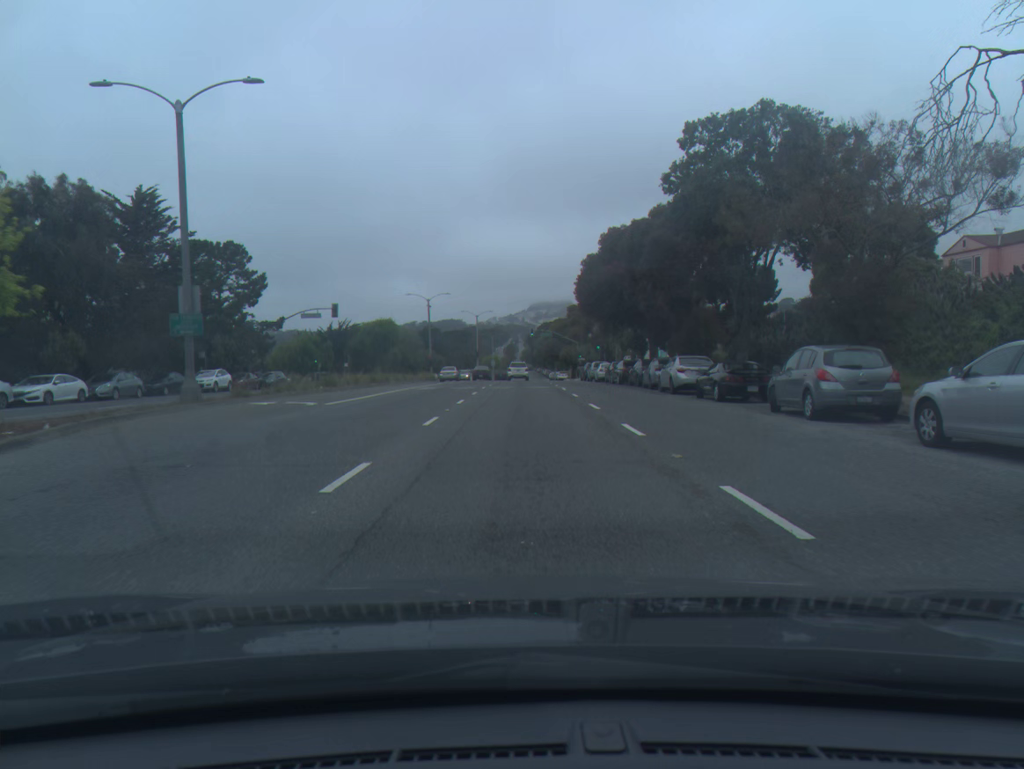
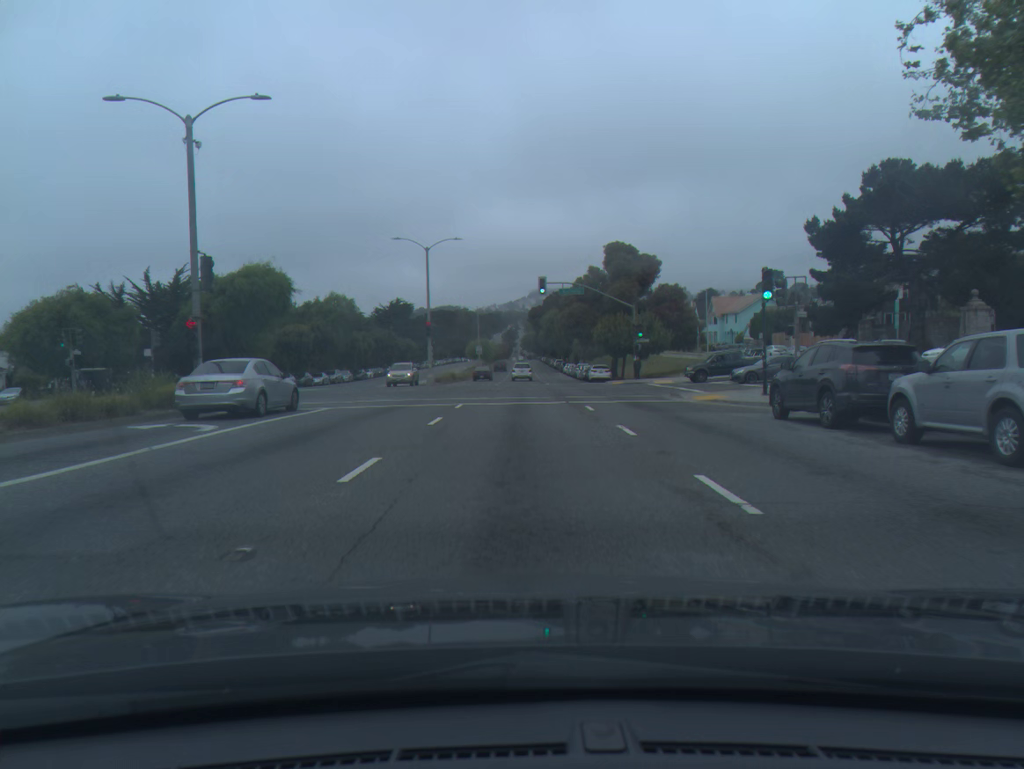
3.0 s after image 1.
(+0.1, +57.3) m; 0°
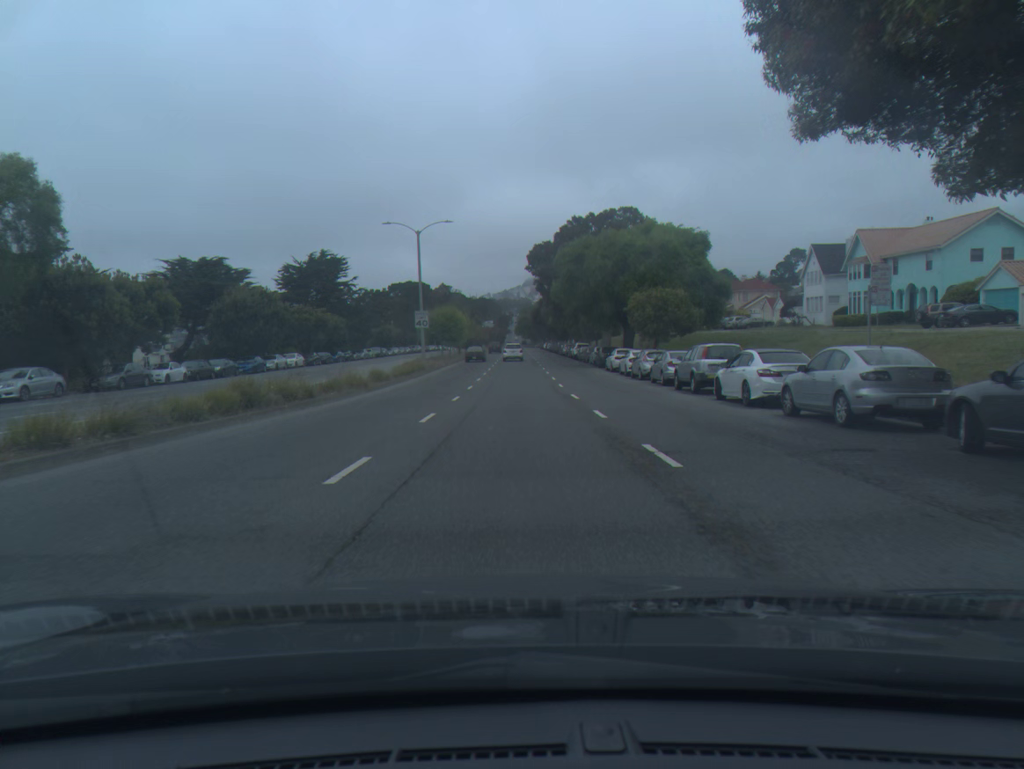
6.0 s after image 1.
(+0.2, +61.5) m; 0°
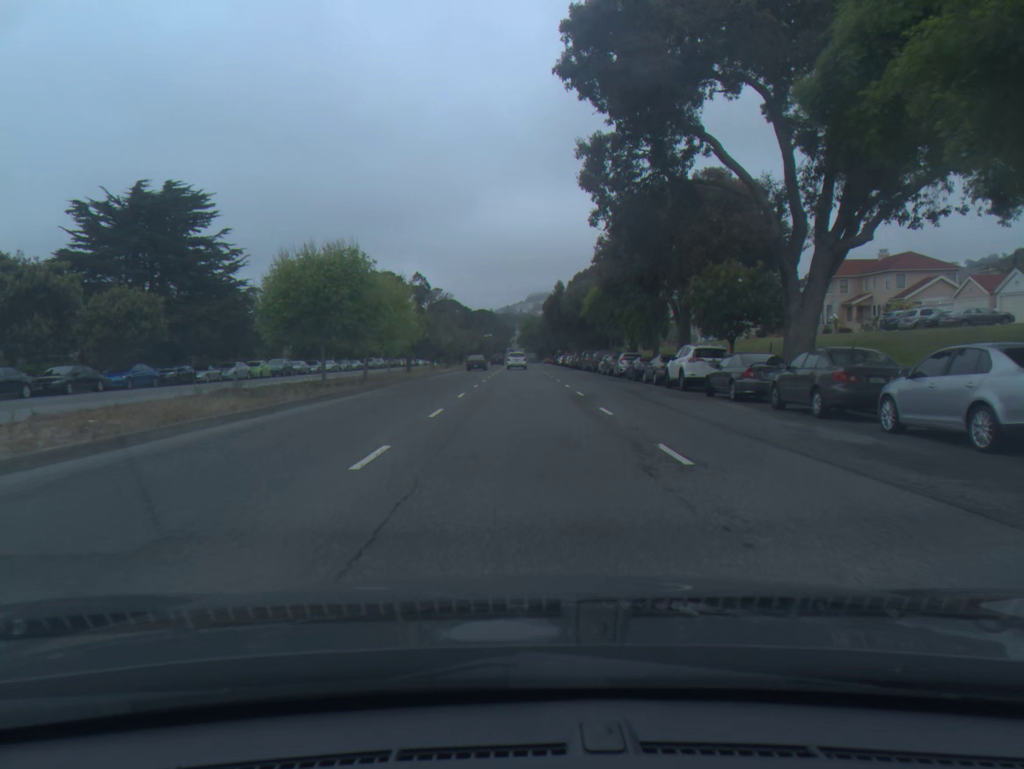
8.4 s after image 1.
(-0.3, +51.0) m; 0°
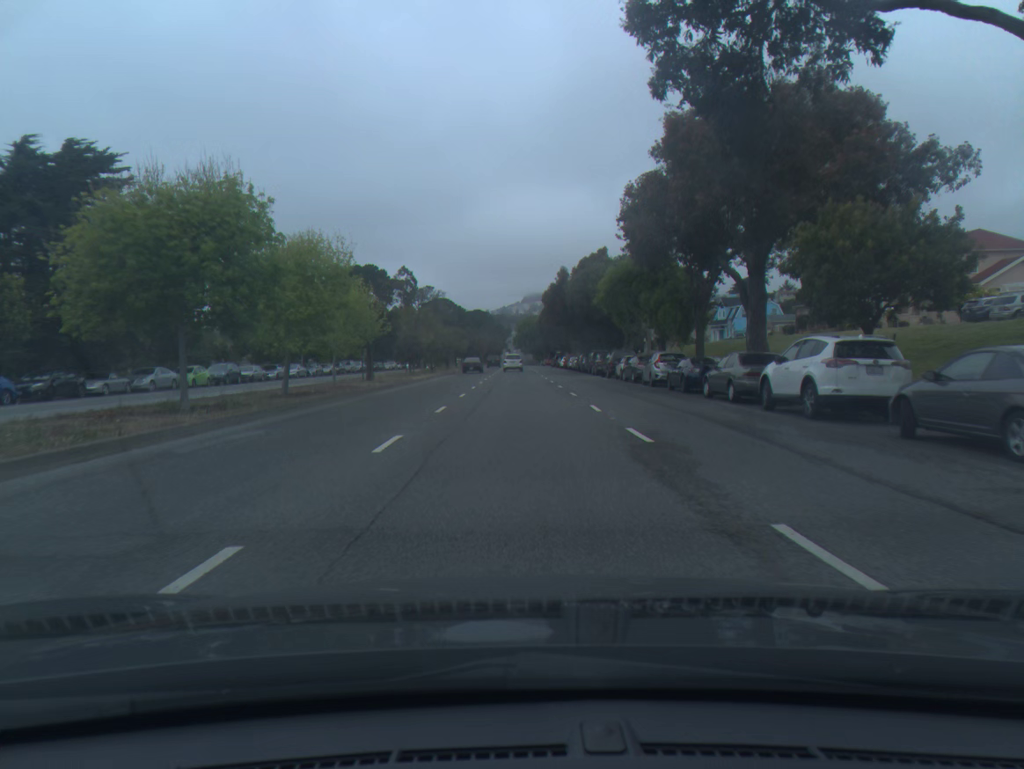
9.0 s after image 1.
(0.0, +12.7) m; 0°
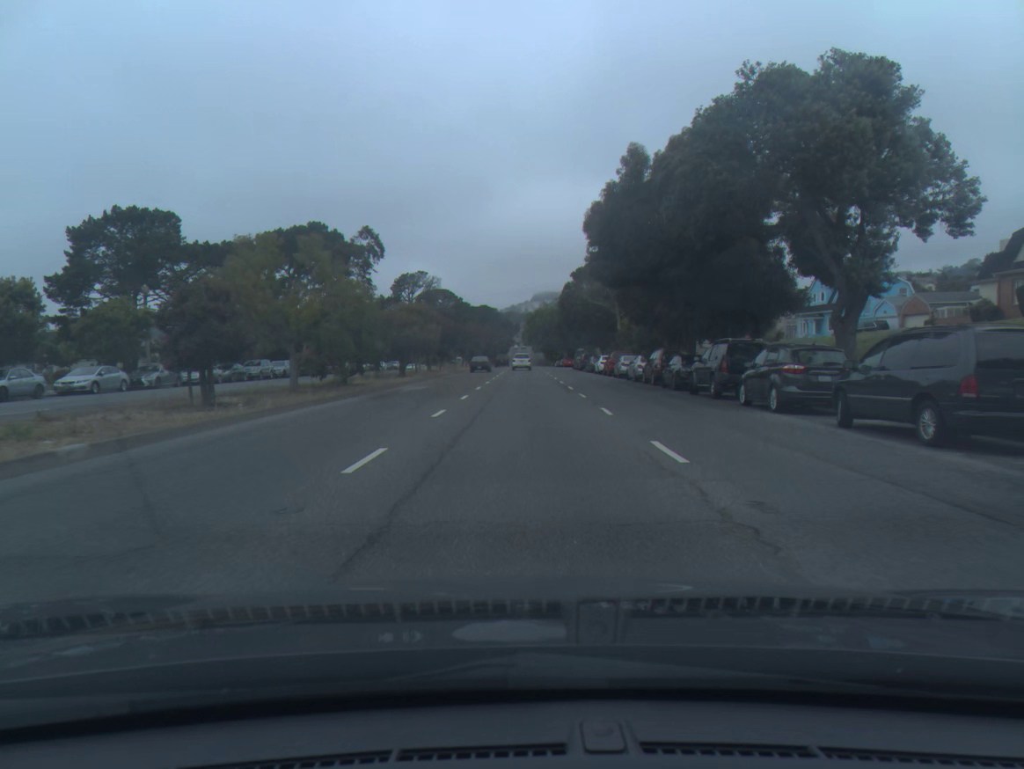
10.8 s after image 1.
(-0.2, +37.9) m; -1°
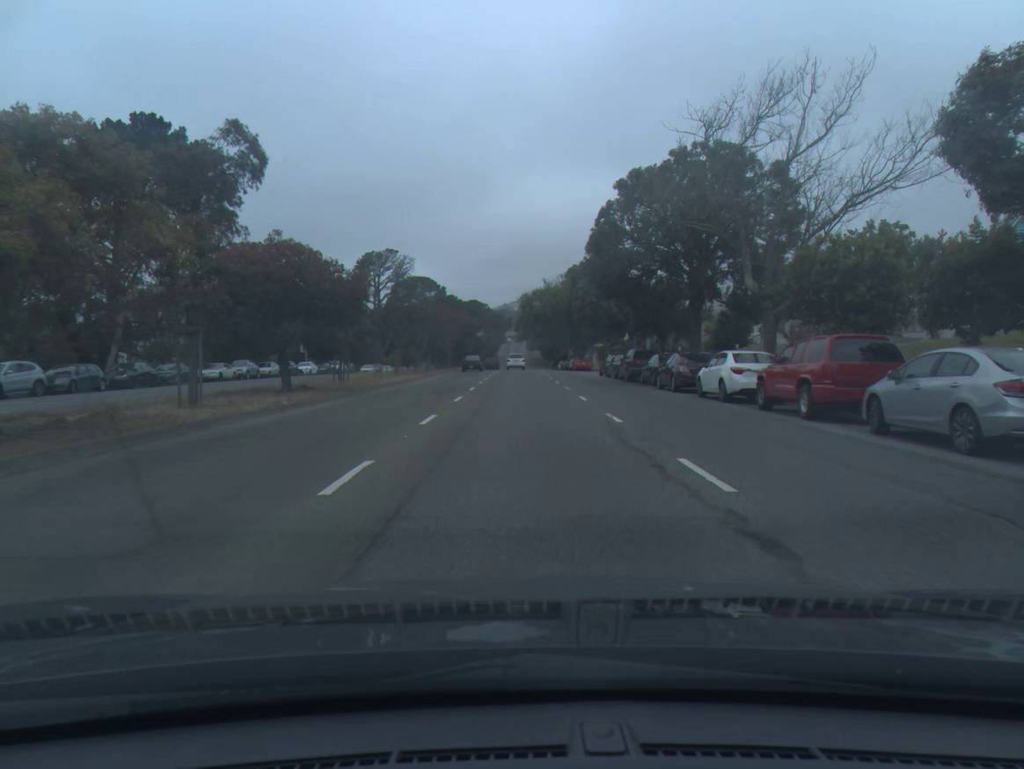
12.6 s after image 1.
(+0.1, +37.8) m; 0°
